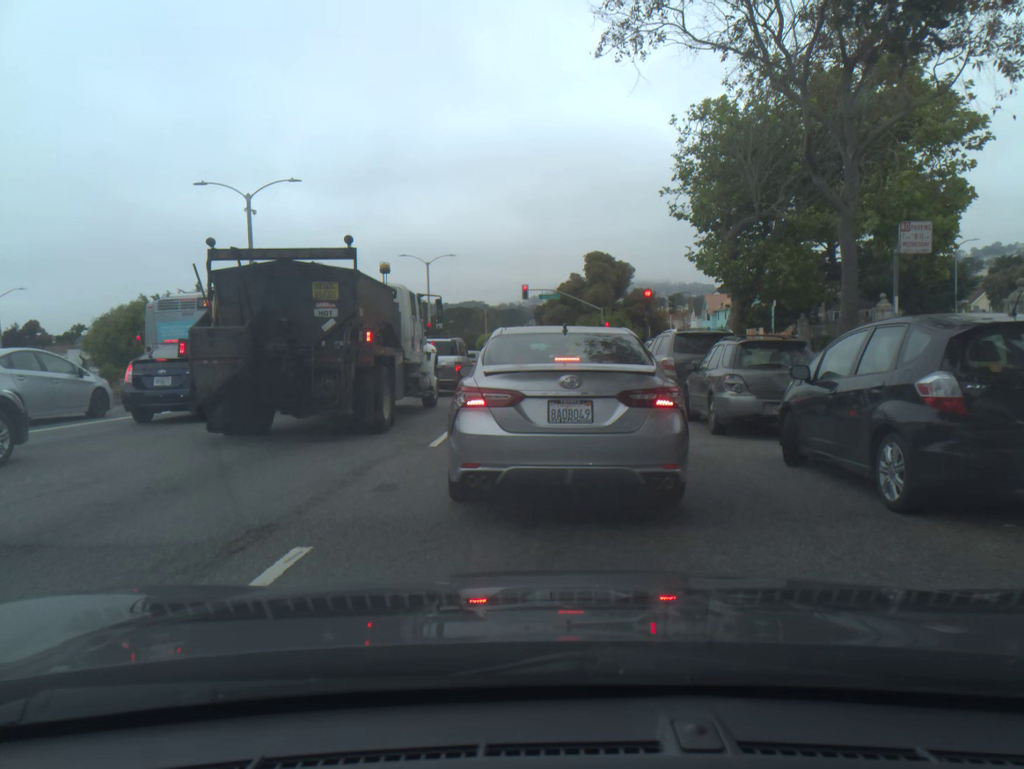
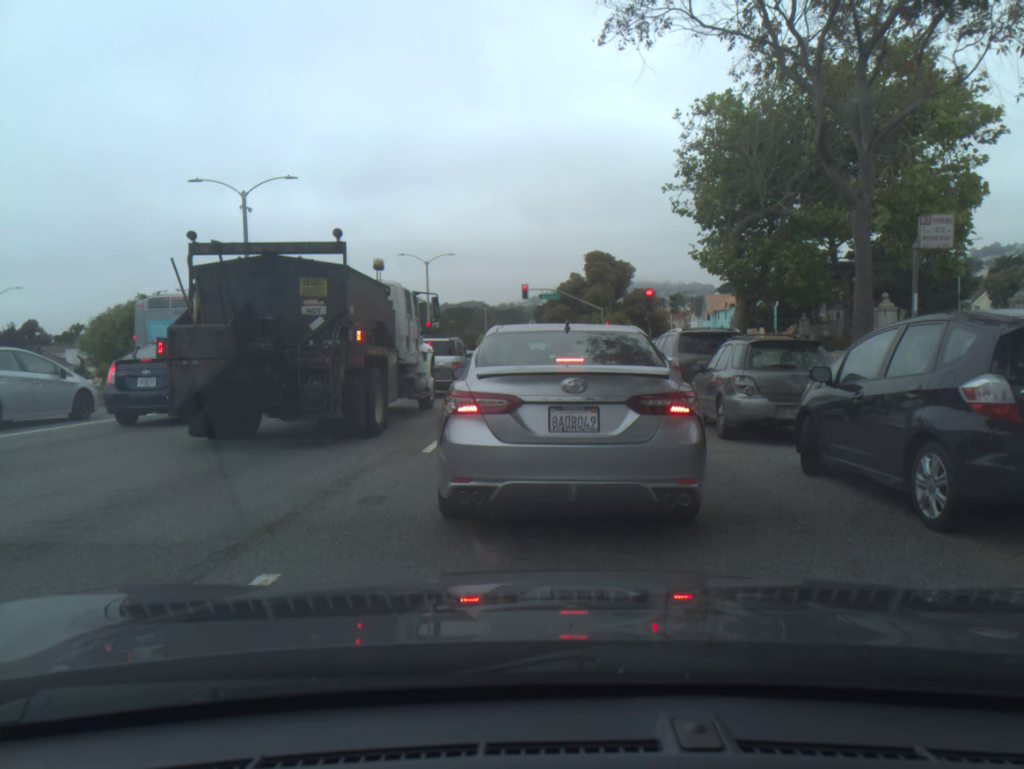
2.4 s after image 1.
(0.0, +0.6) m; 0°
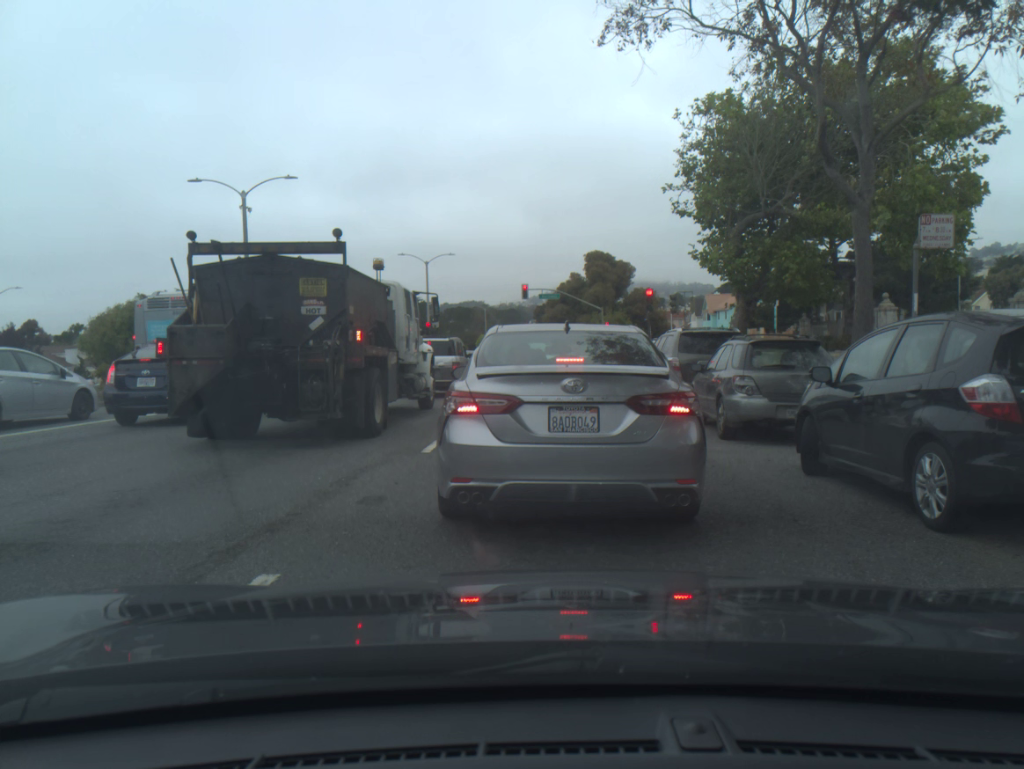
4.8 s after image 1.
(0.0, 0.0) m; 0°
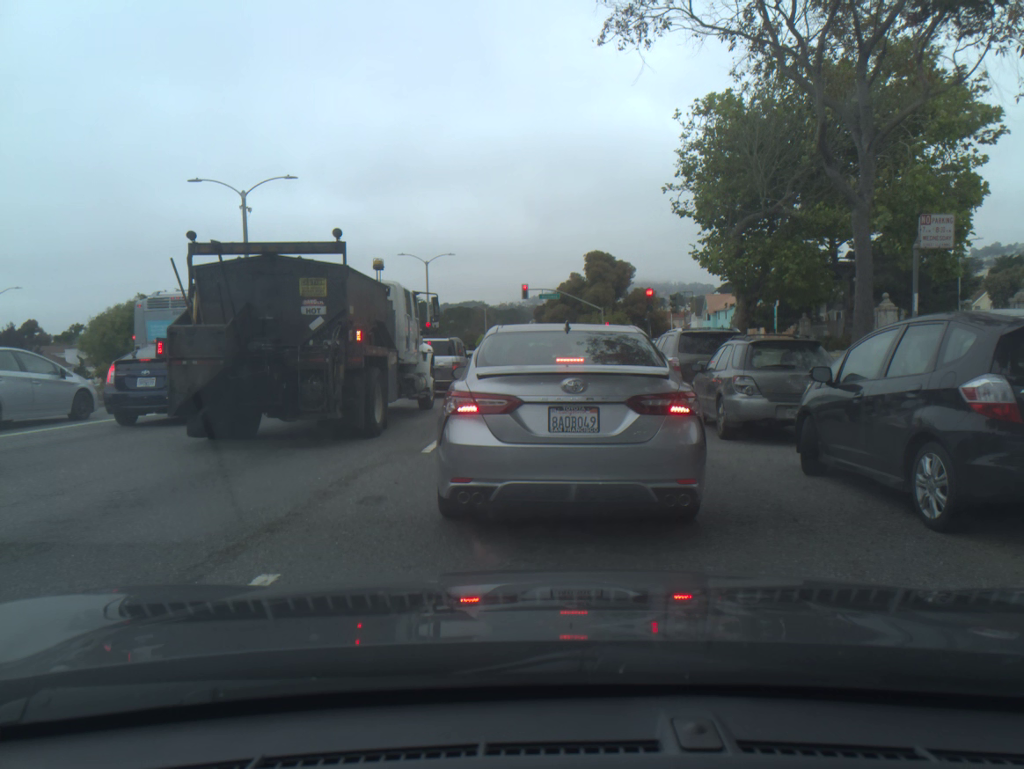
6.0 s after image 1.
(0.0, 0.0) m; 0°
